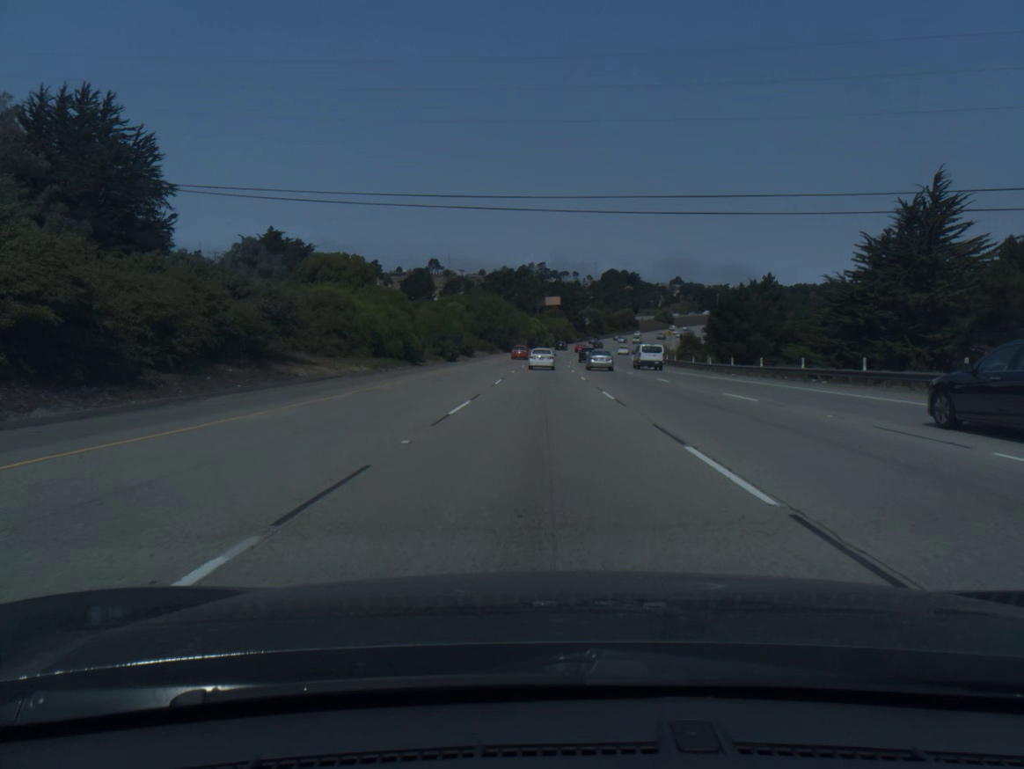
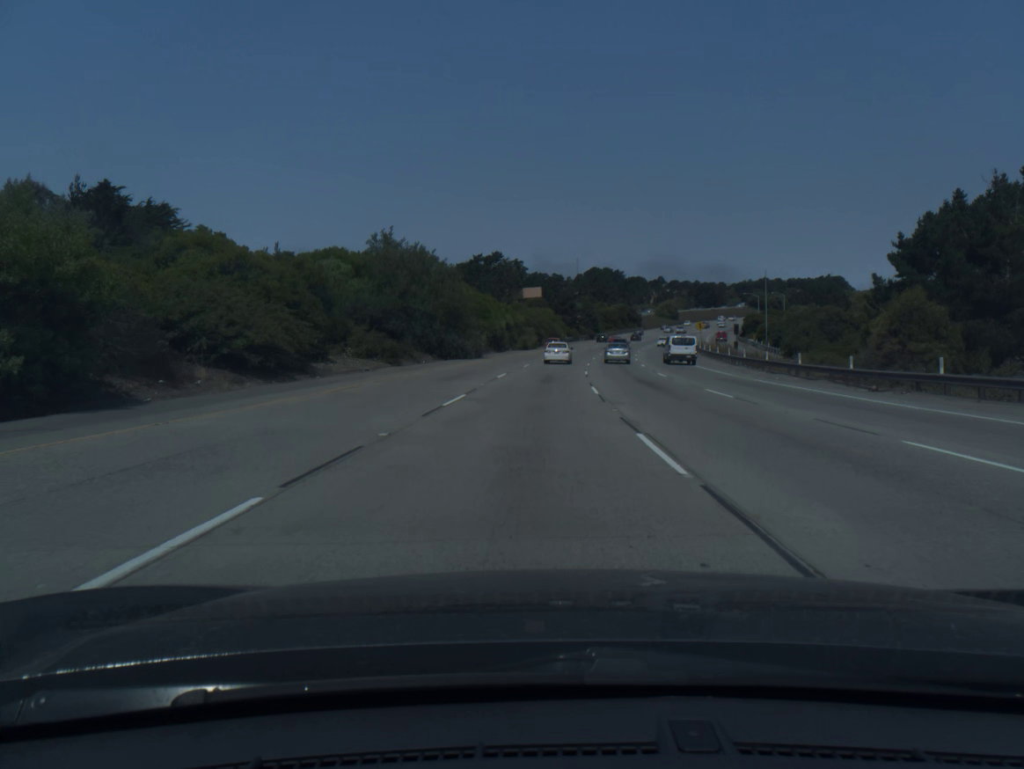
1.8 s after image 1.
(+0.7, +56.9) m; +1°
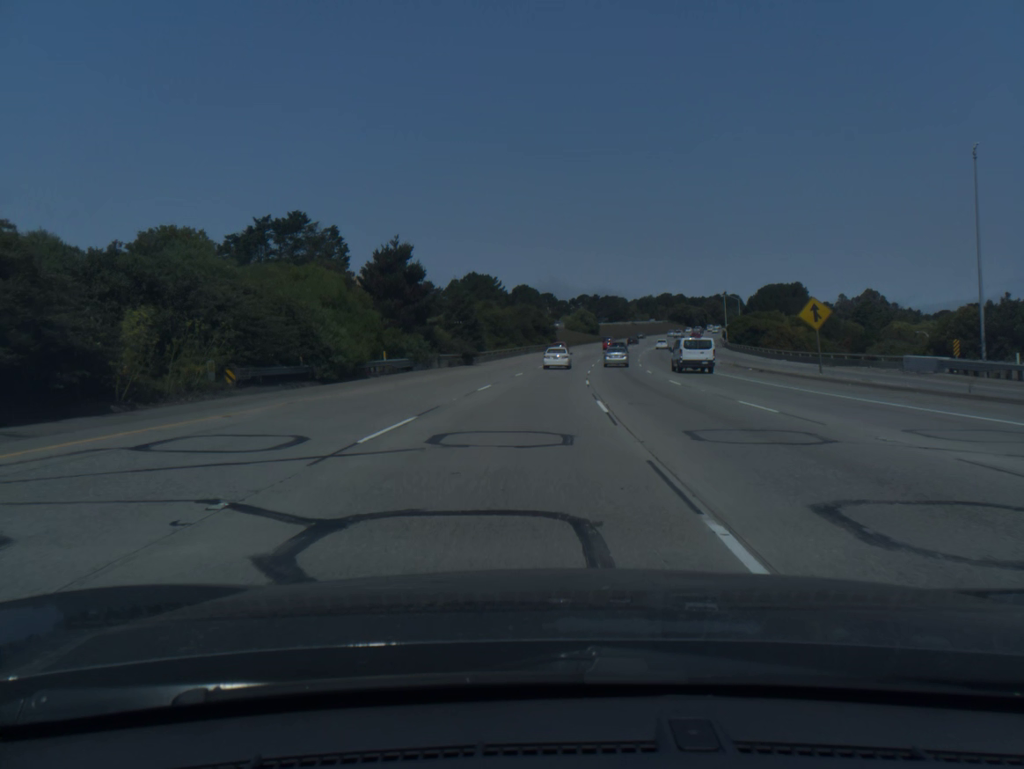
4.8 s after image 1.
(+6.5, +93.2) m; +9°
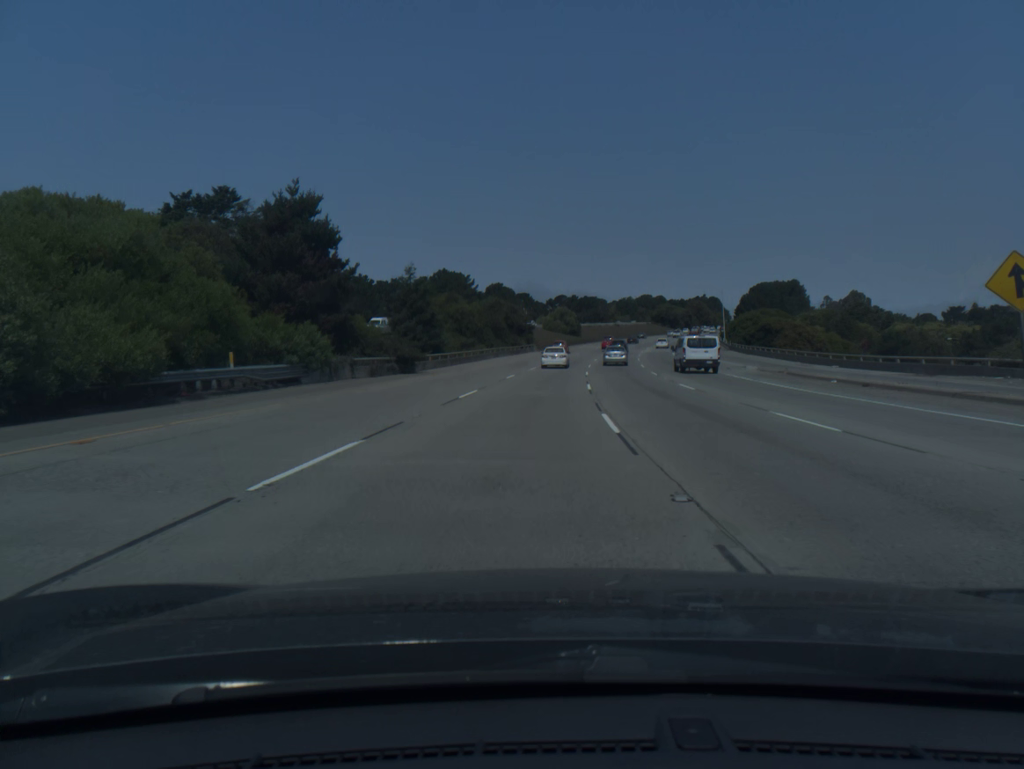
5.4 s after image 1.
(+0.3, +18.6) m; +2°
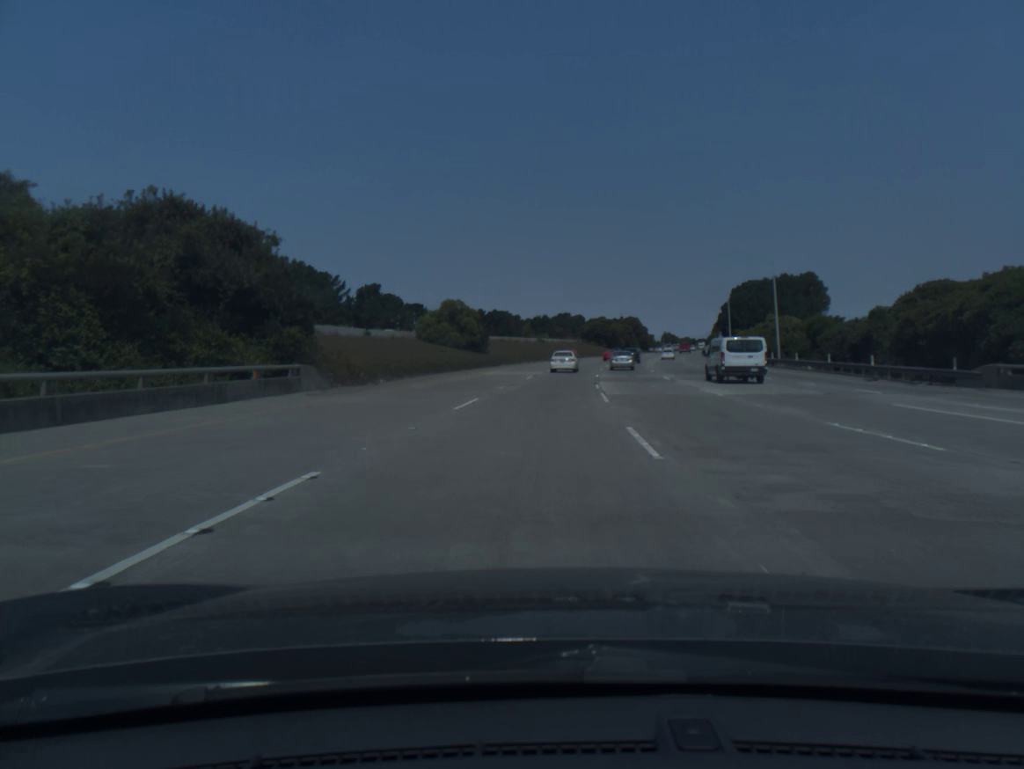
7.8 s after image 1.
(+3.9, +74.2) m; +7°
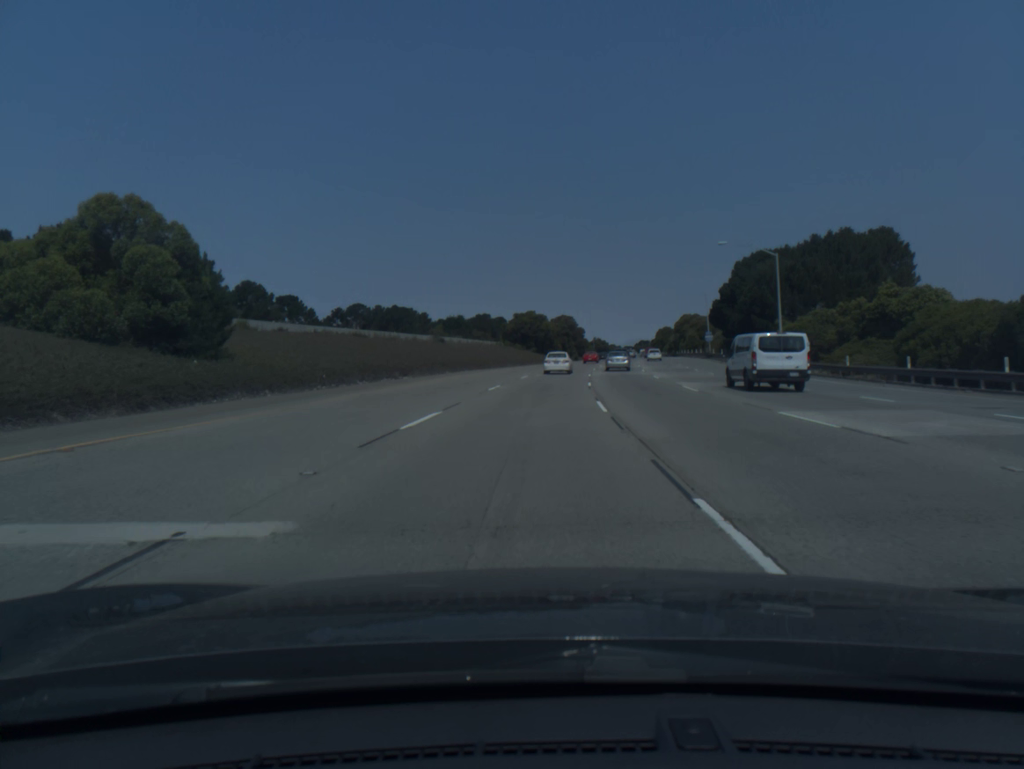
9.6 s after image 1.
(+2.9, +56.1) m; +6°
